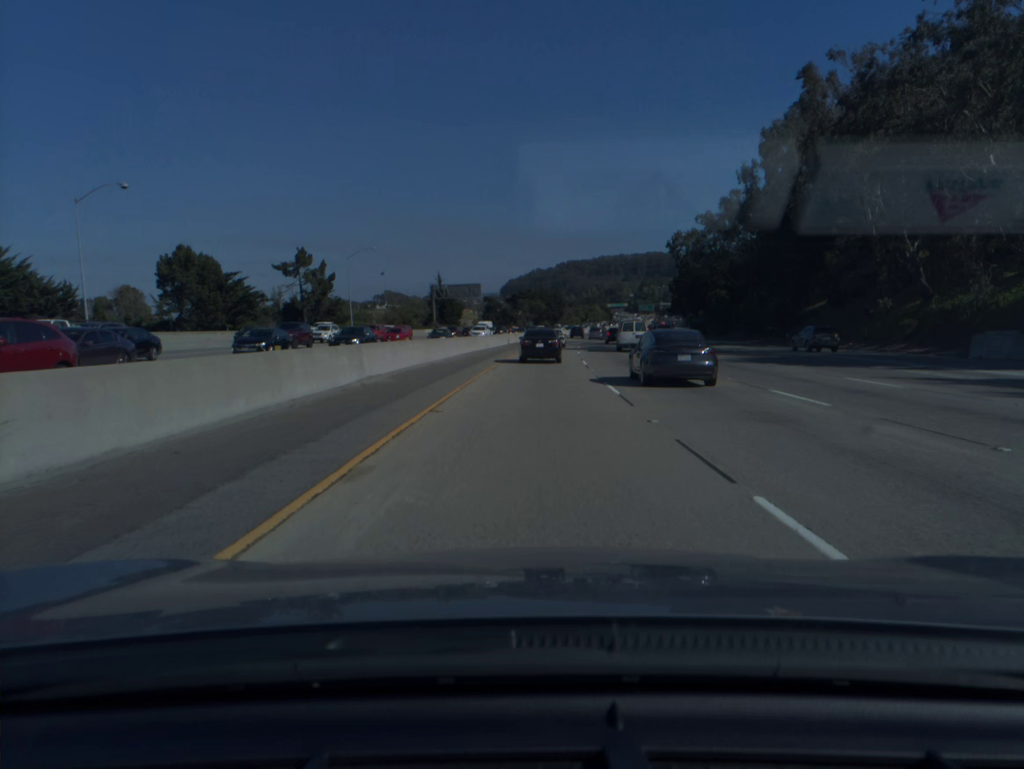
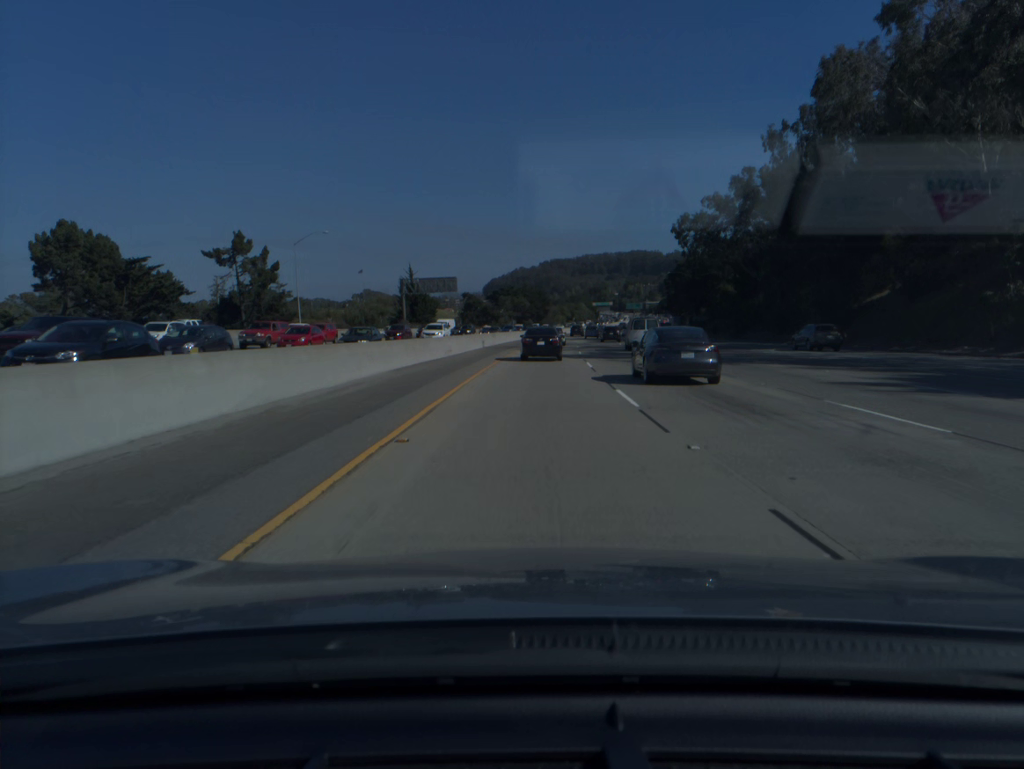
(+0.2, +18.3) m; +1°
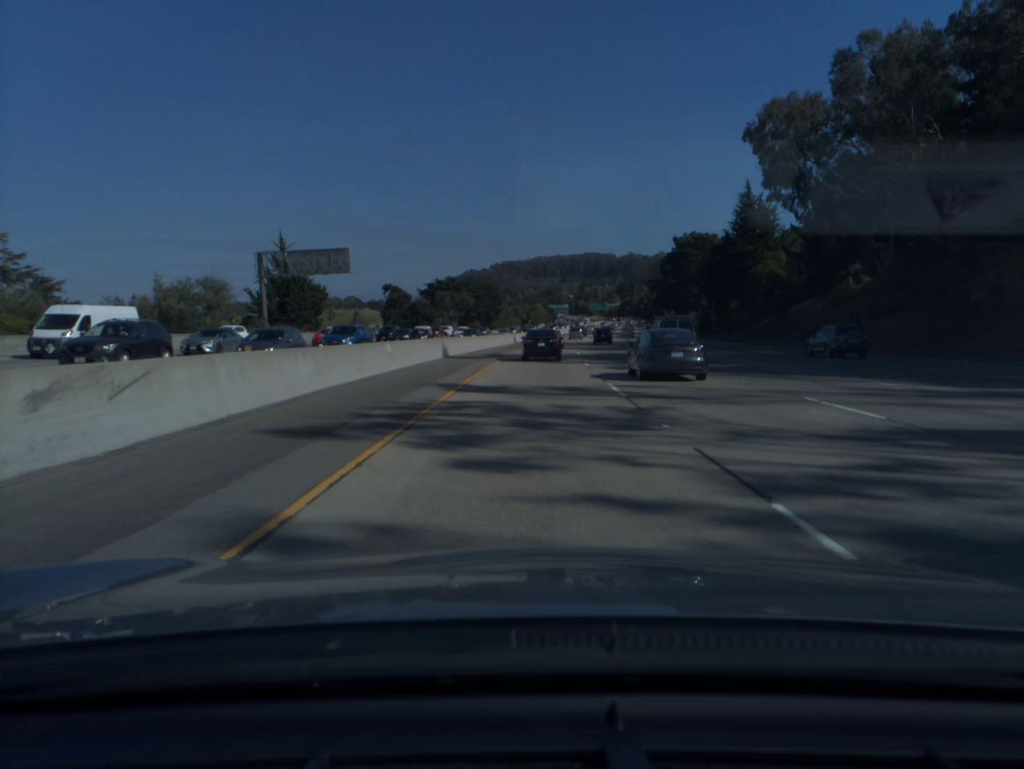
(+1.7, +55.2) m; +3°
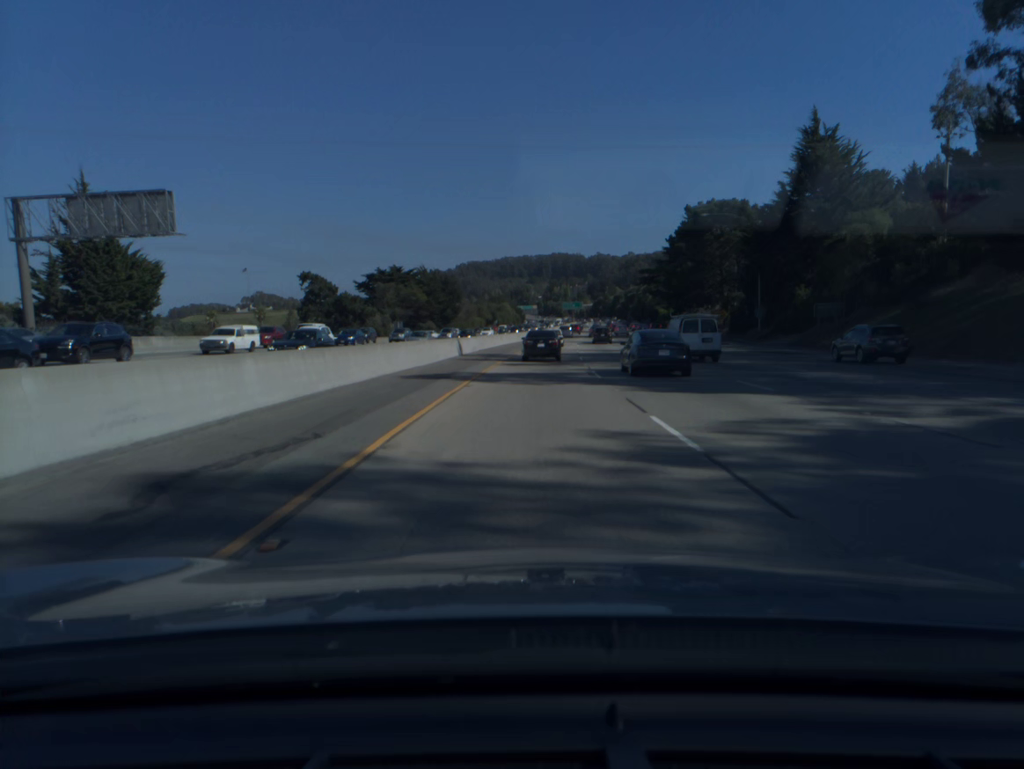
(+0.7, +37.0) m; +2°
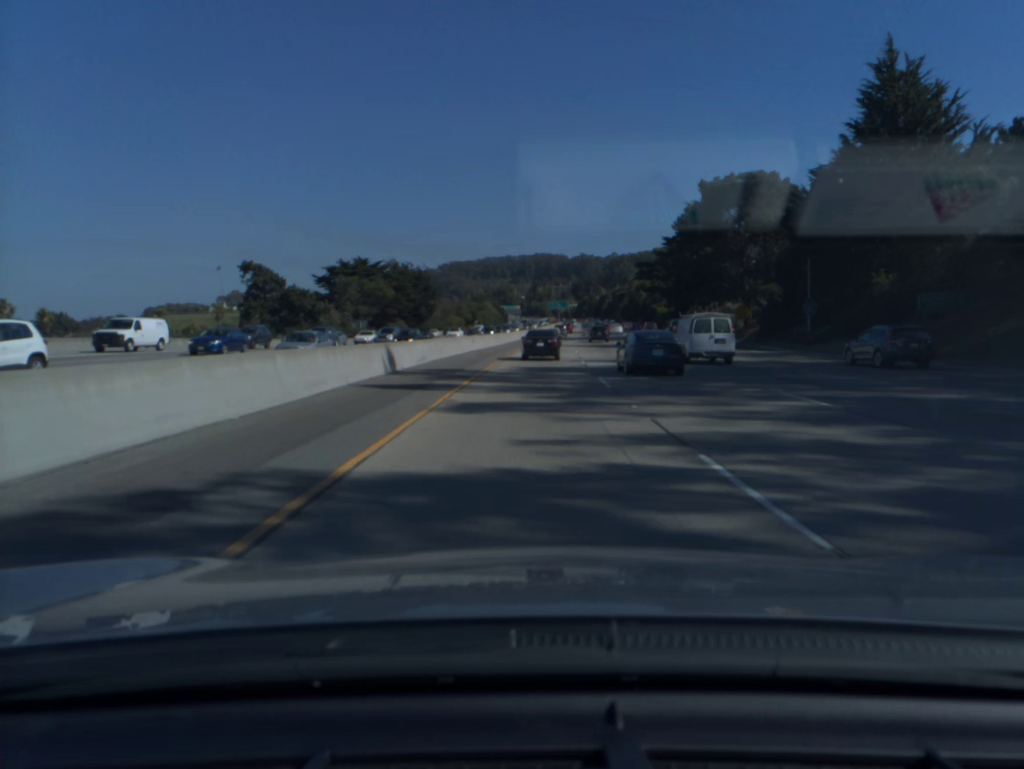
(+0.2, +18.5) m; +1°
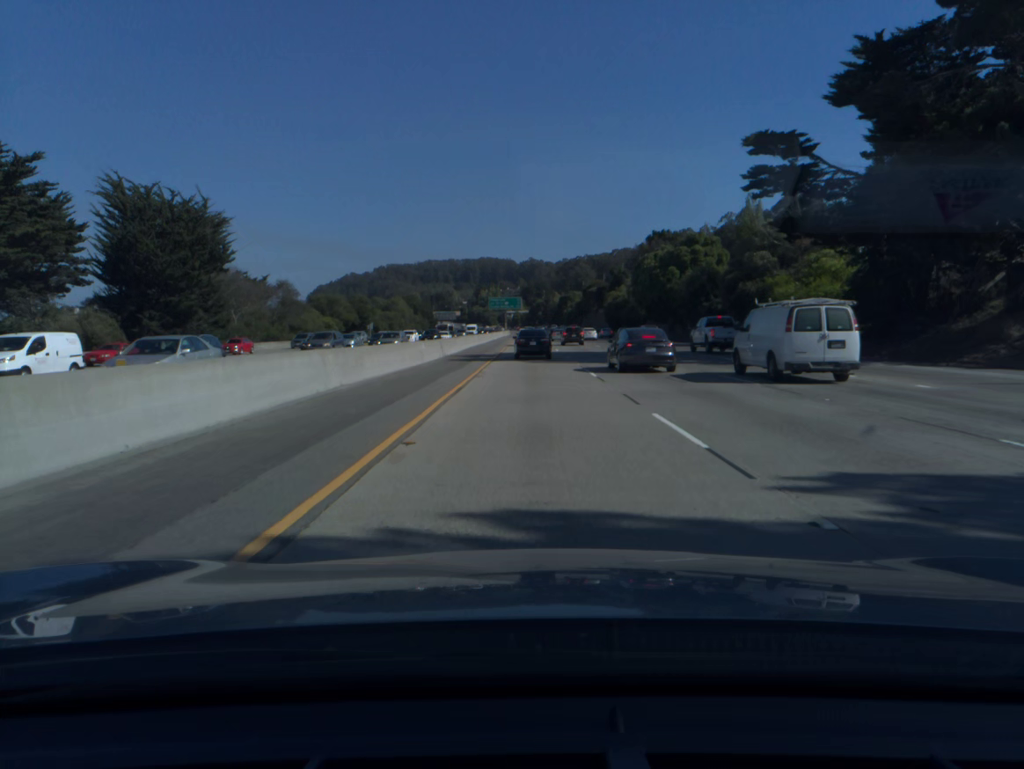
(+4.1, +93.6) m; +4°
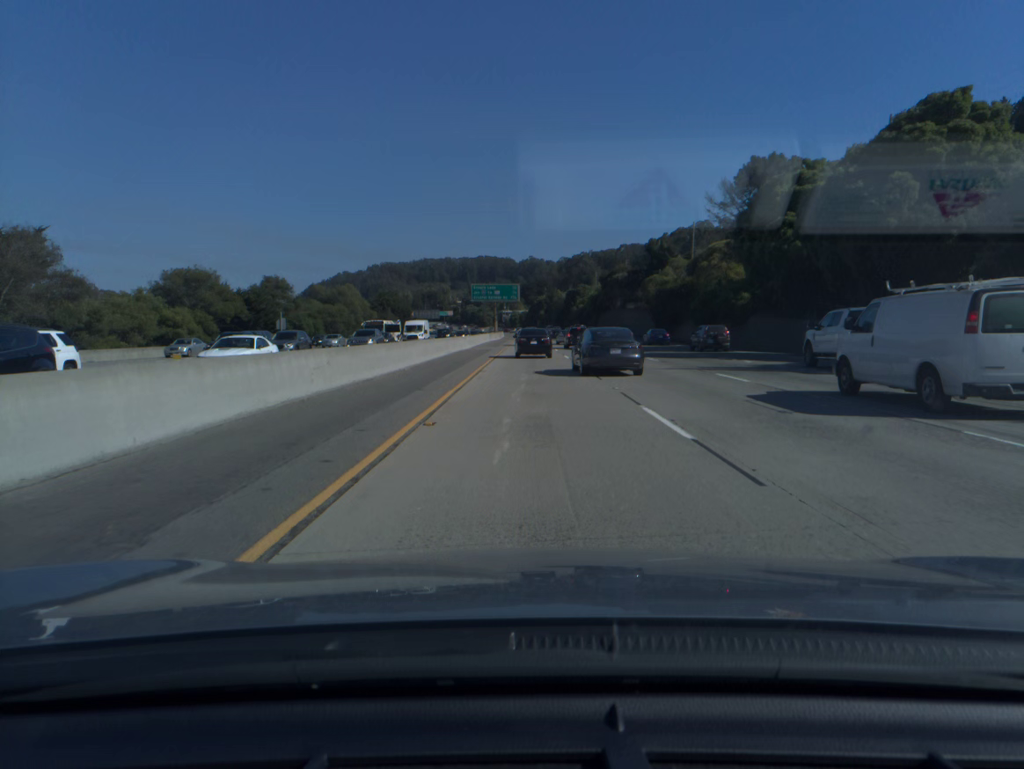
(0.0, +56.7) m; 0°
